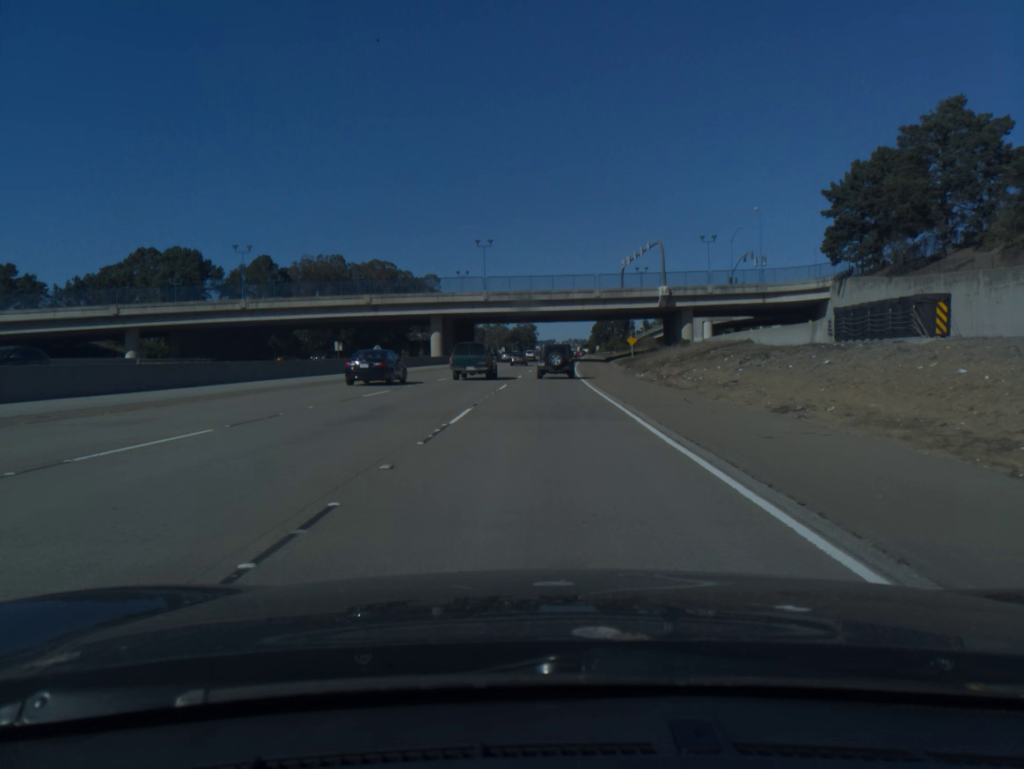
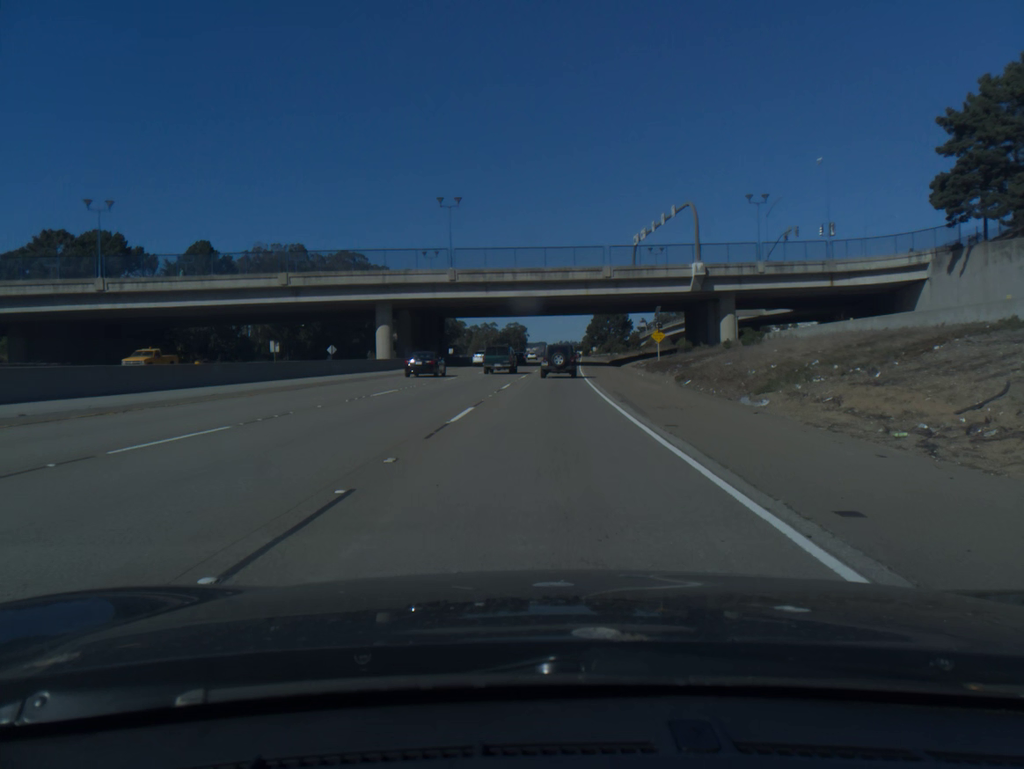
(+0.2, +28.2) m; +1°
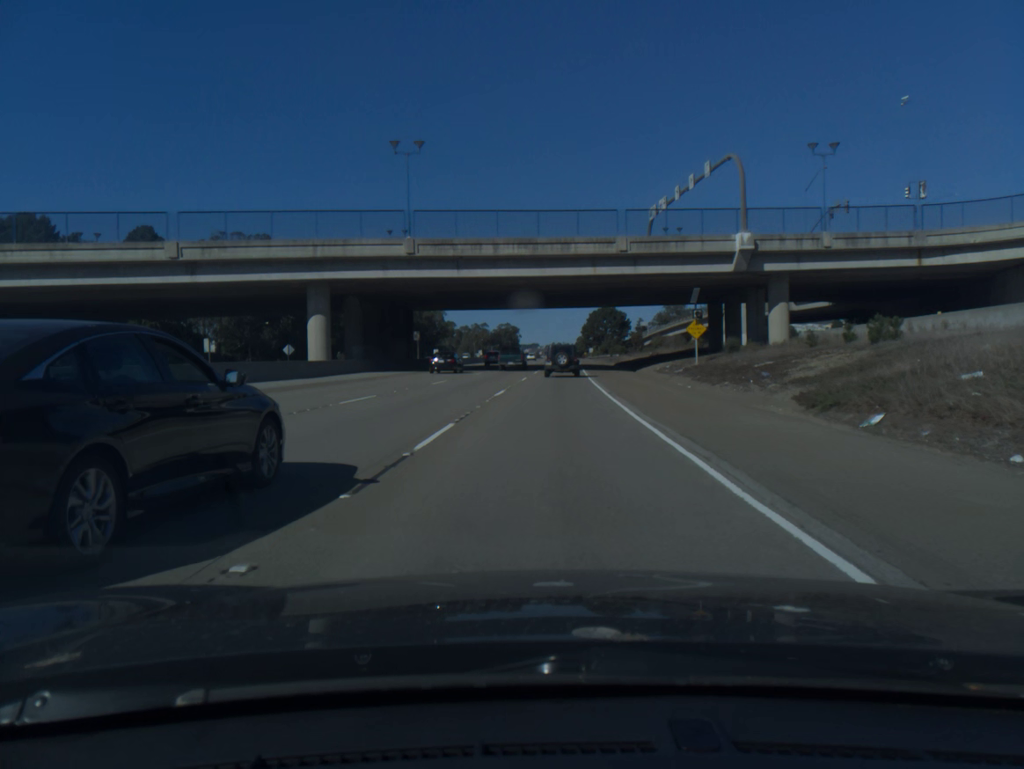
(+0.1, +19.3) m; 0°
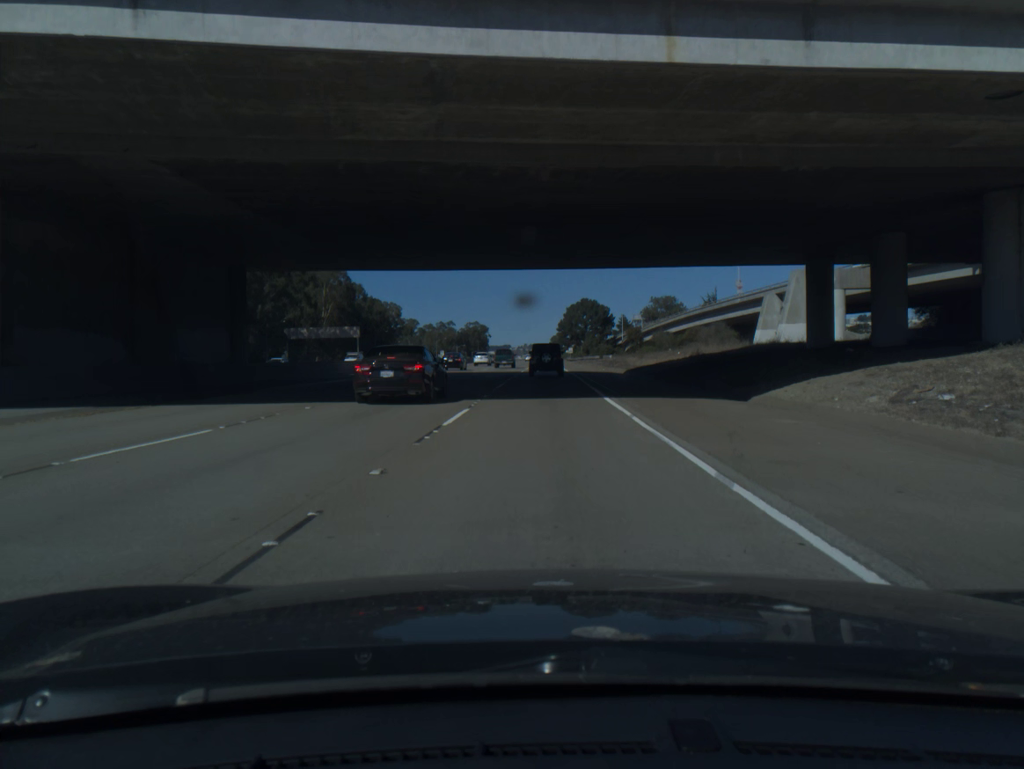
(+0.7, +39.7) m; +2°
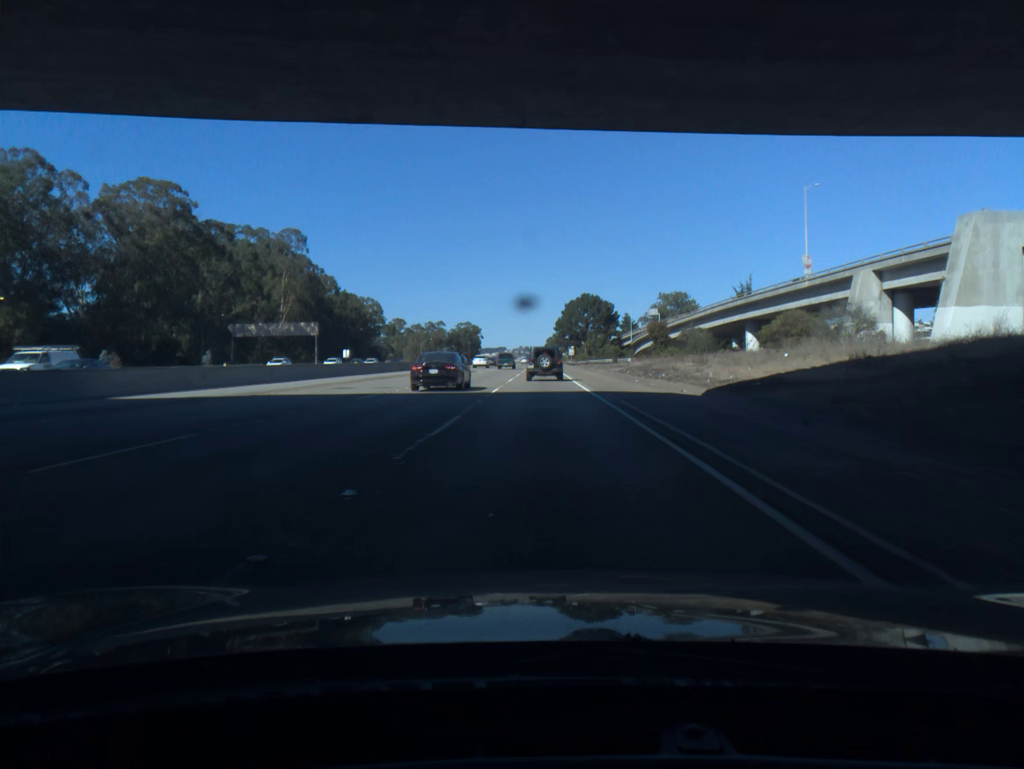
(+0.1, +30.3) m; 0°
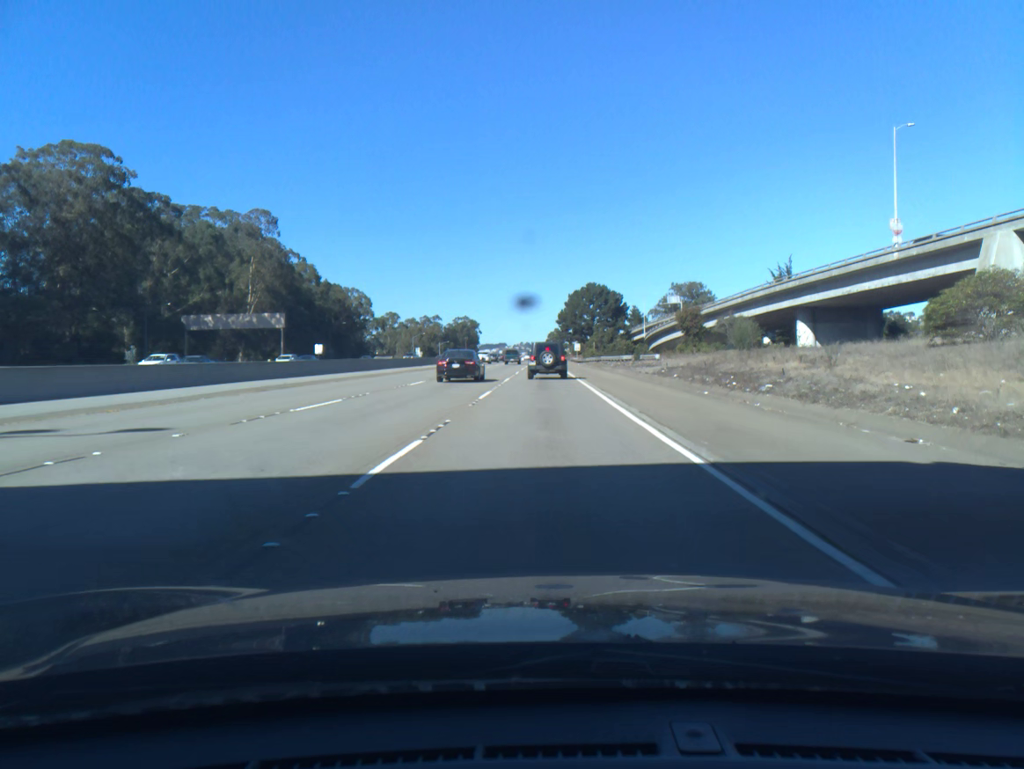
(0.0, +19.6) m; 0°
